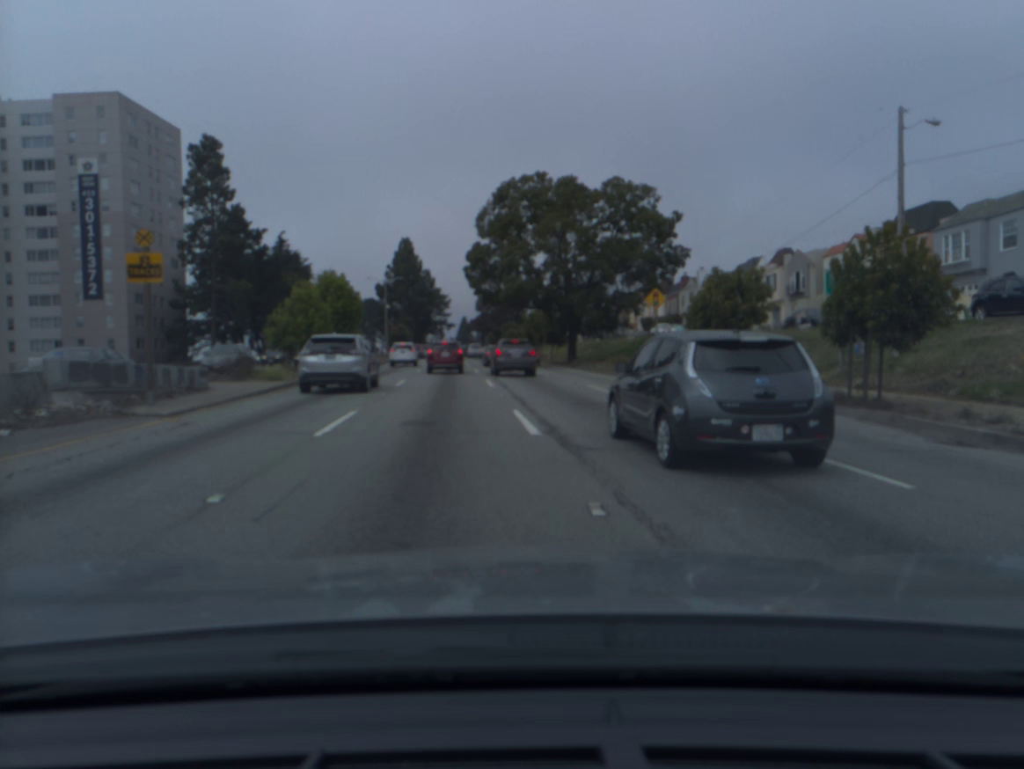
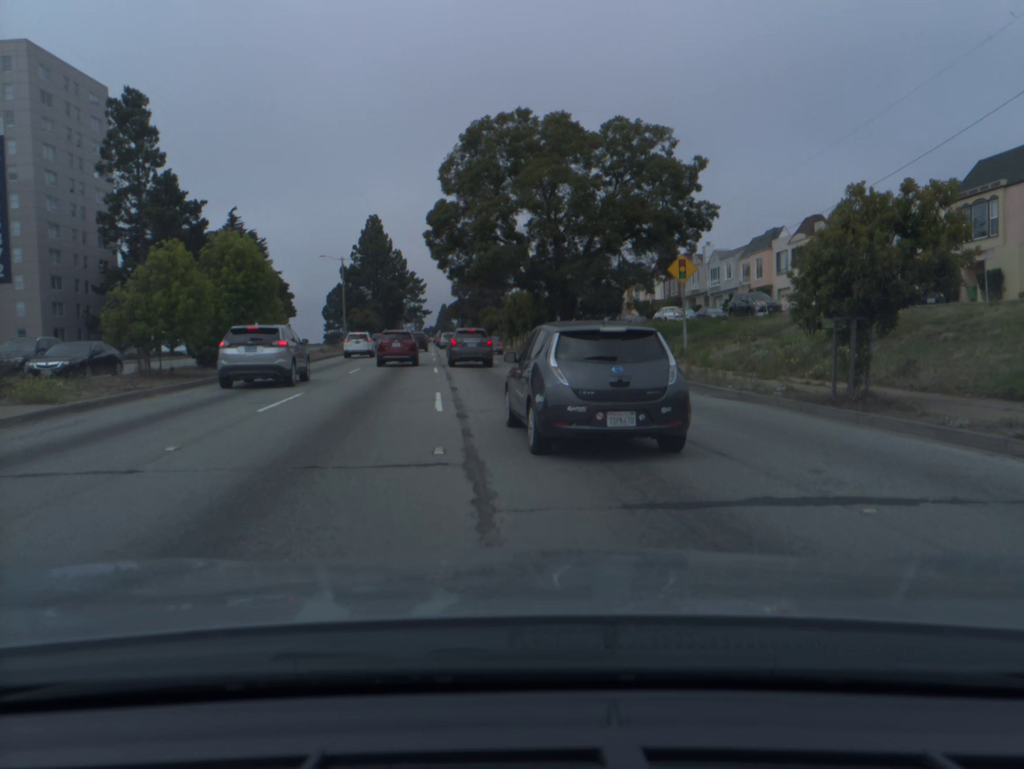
(+0.1, +11.8) m; +1°
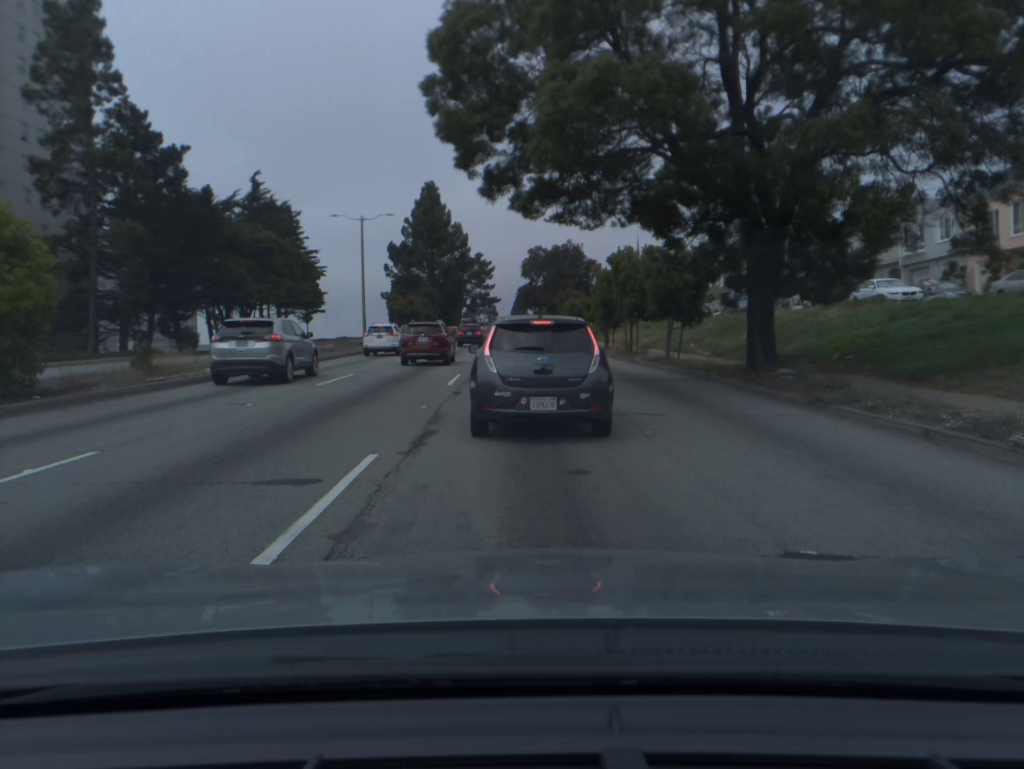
(-1.3, +25.2) m; -6°
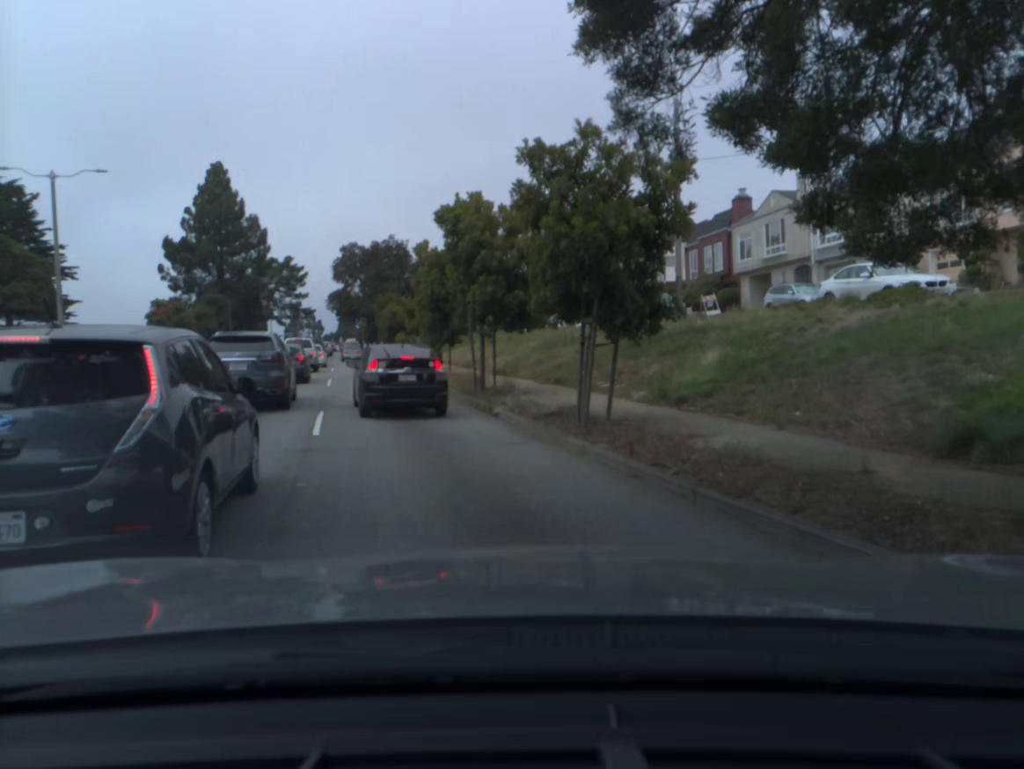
(+1.8, +17.1) m; +11°
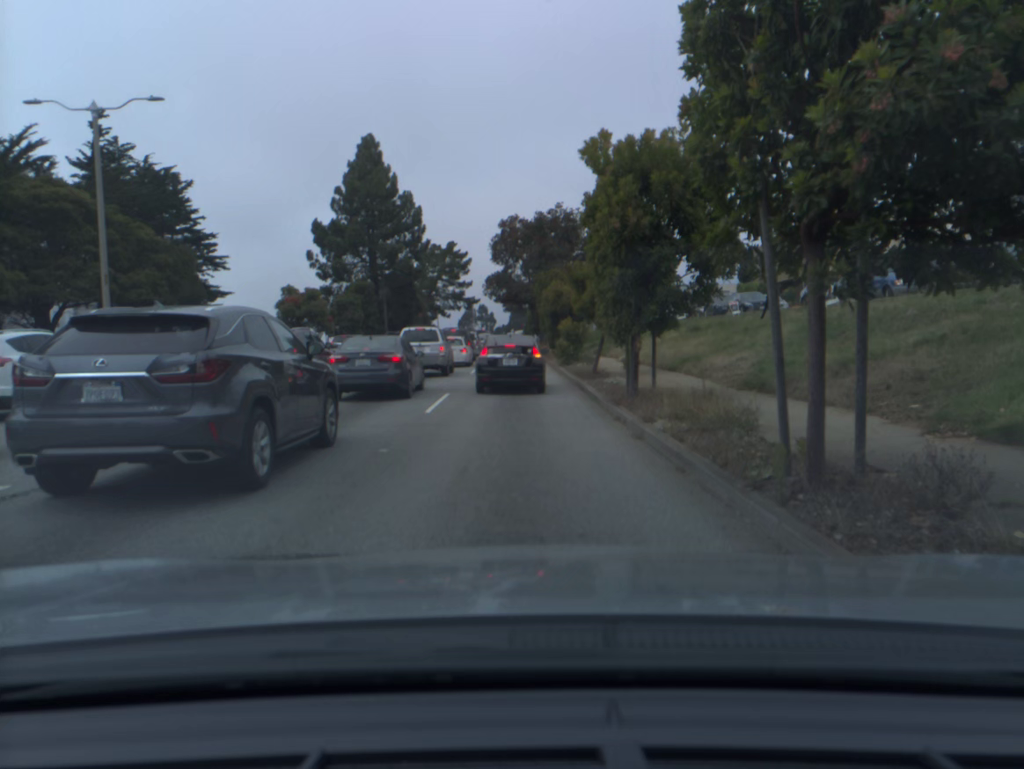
(-1.6, +13.2) m; -12°
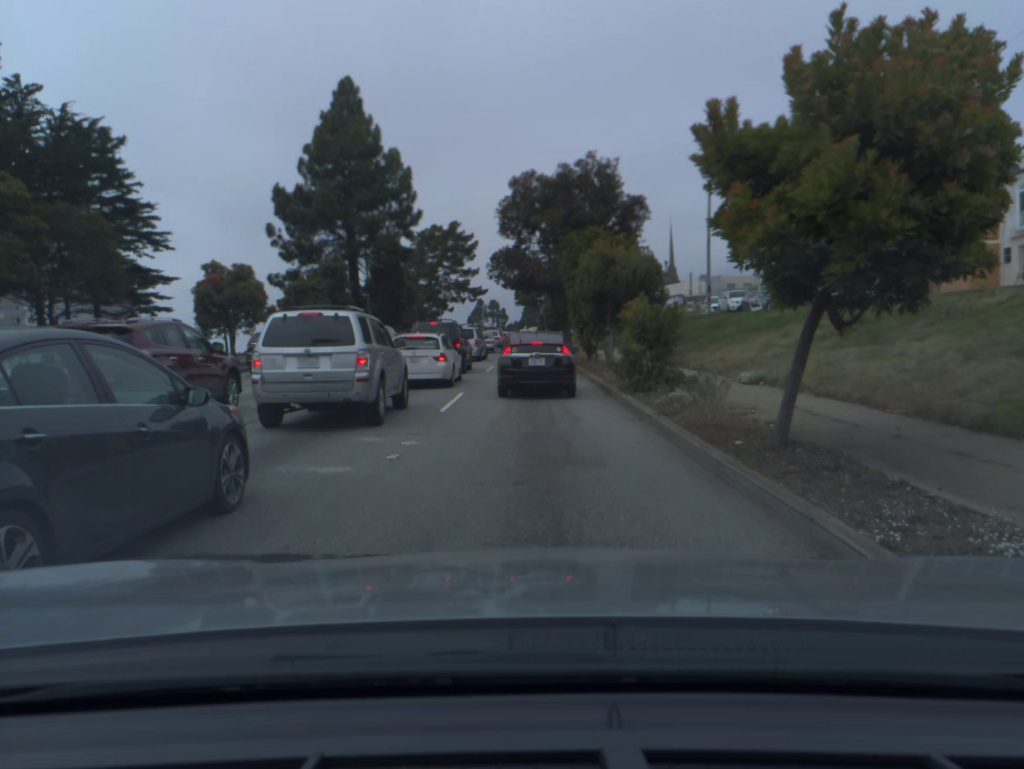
(-0.2, +15.3) m; 0°
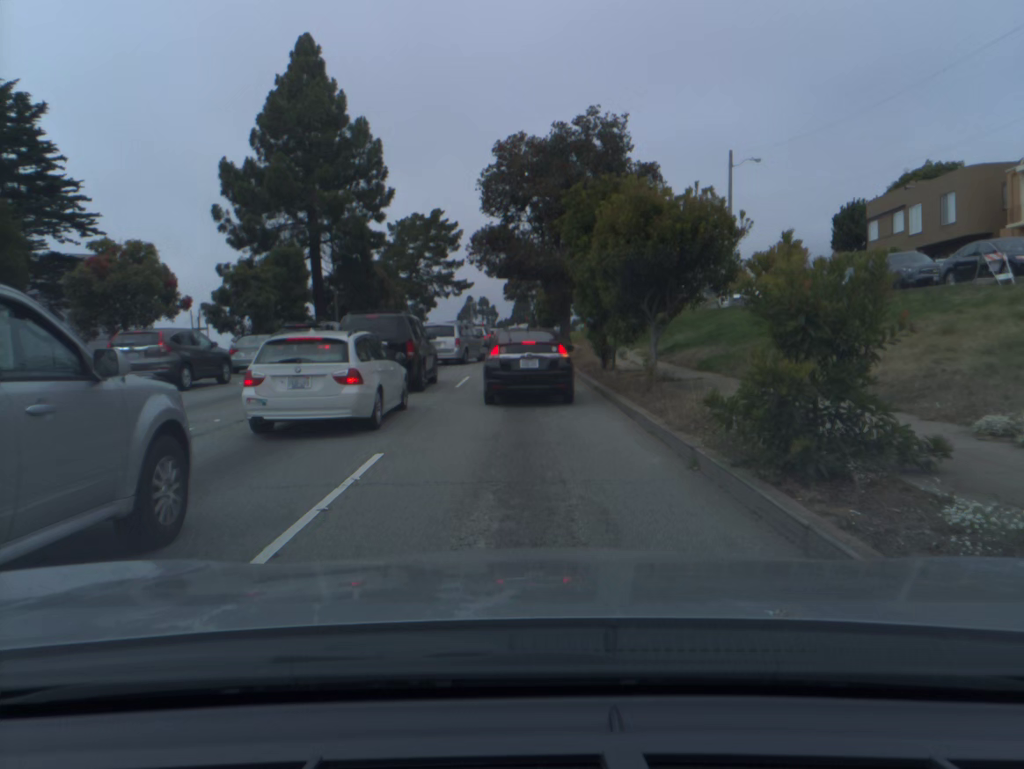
(+0.1, +9.4) m; +1°
